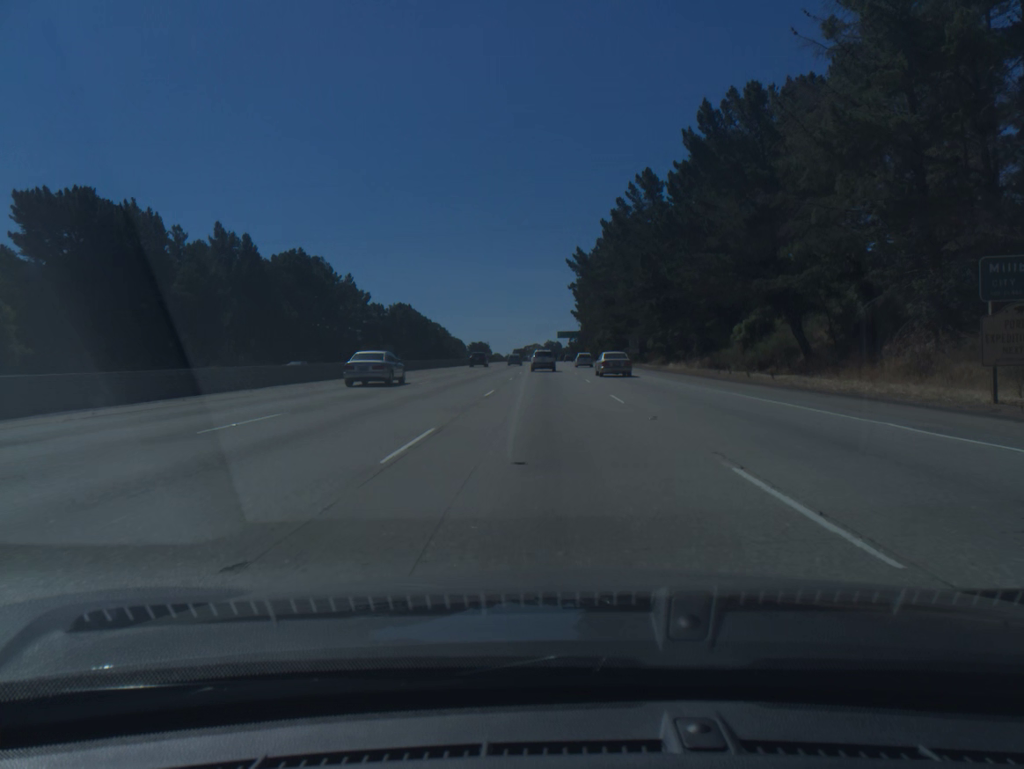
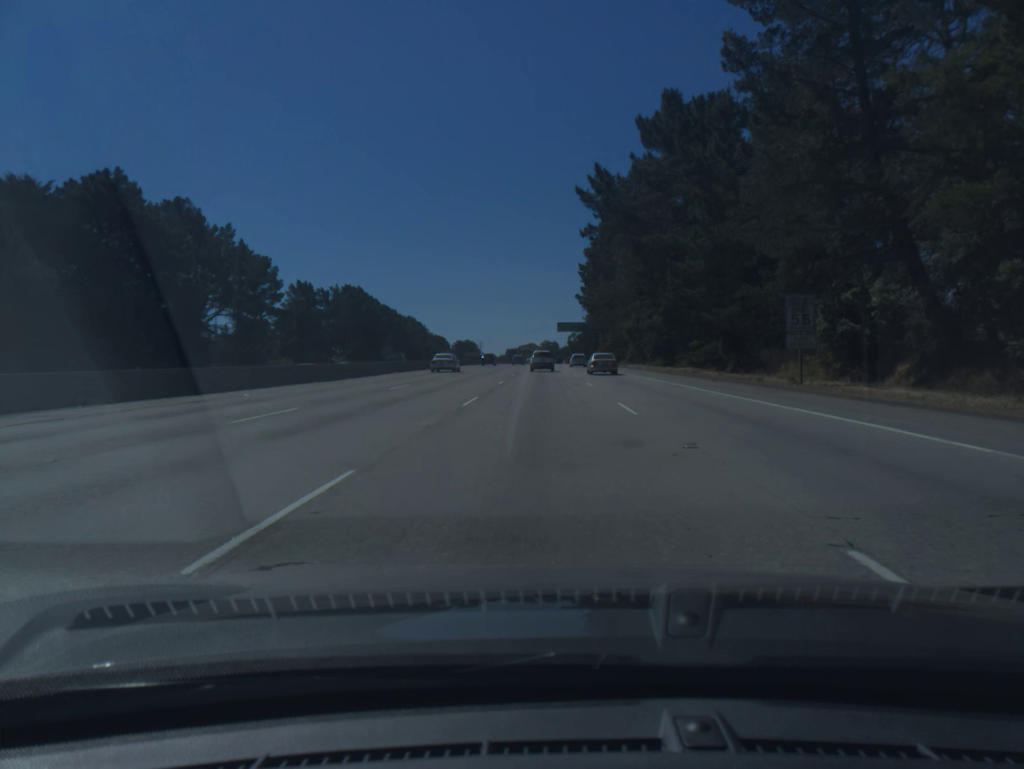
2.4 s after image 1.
(+0.2, +63.1) m; 0°
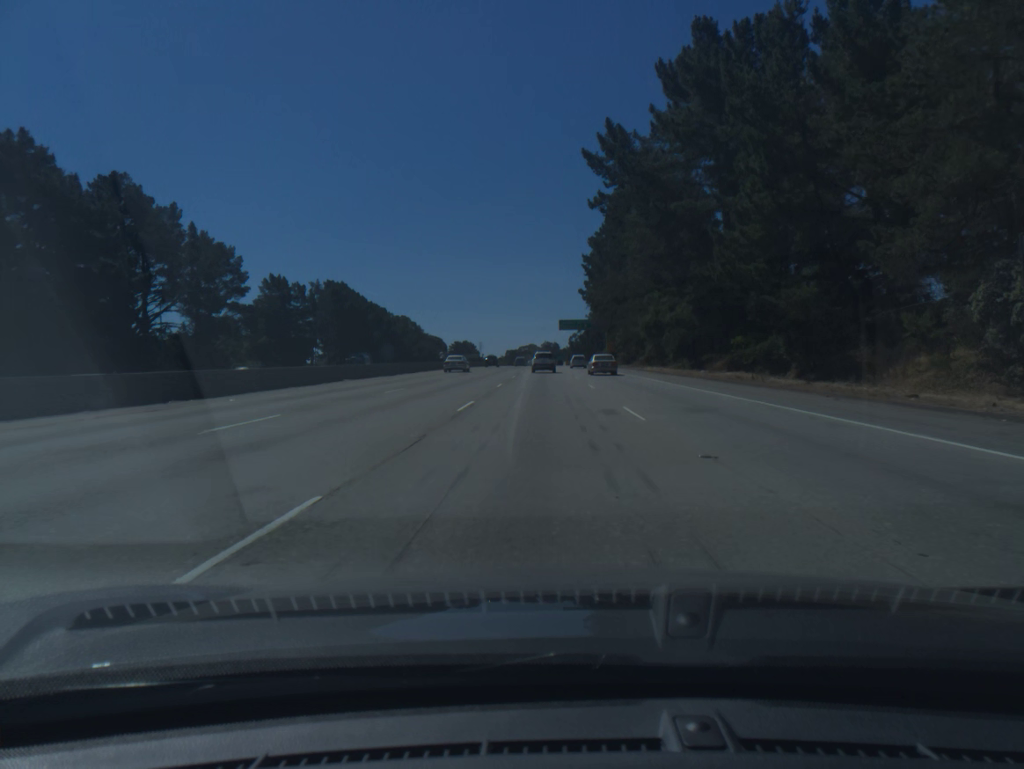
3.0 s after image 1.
(0.0, +15.8) m; 0°
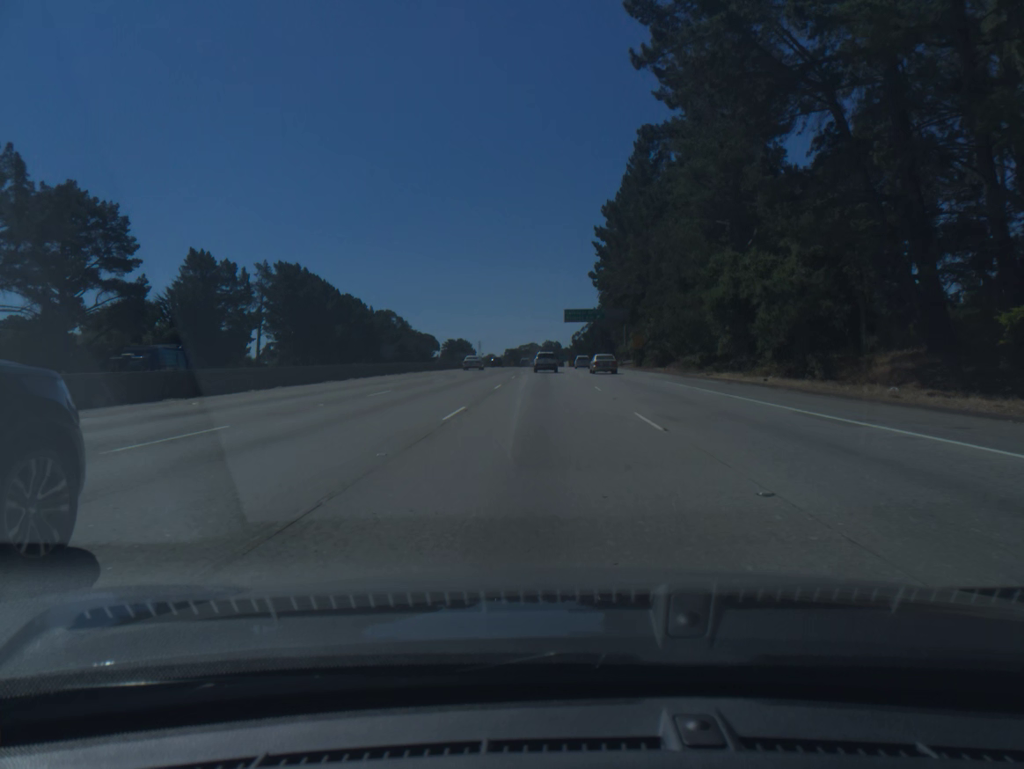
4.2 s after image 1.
(0.0, +31.8) m; 0°
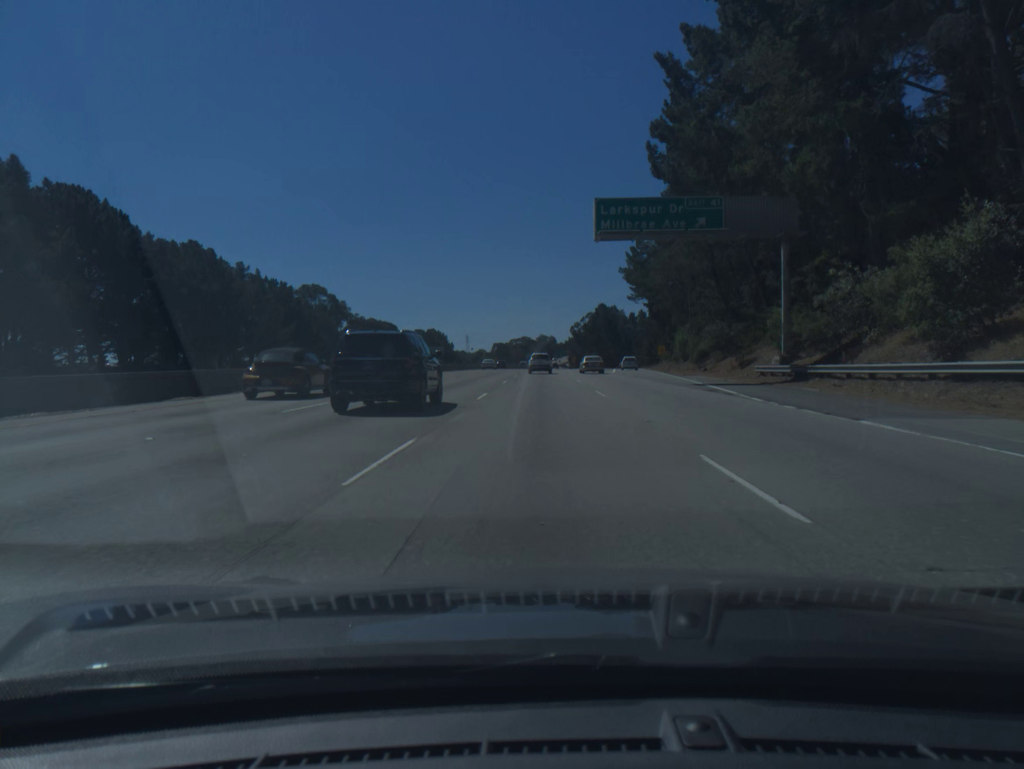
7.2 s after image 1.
(+0.1, +80.4) m; 0°
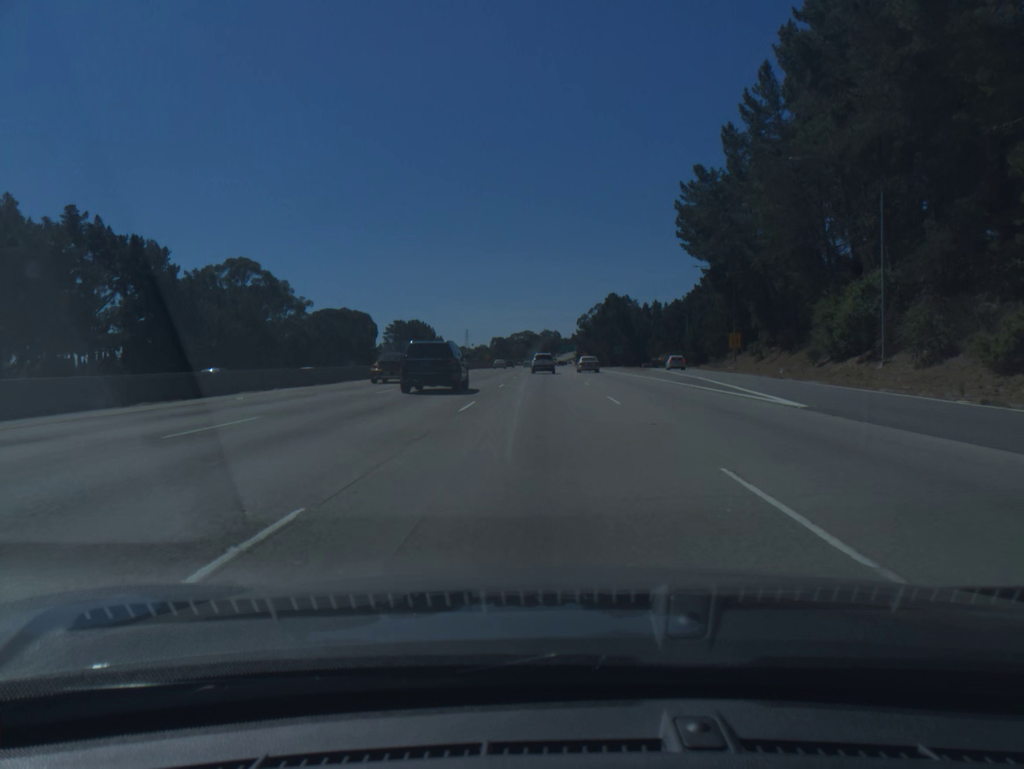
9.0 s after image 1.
(-0.1, +48.7) m; 0°
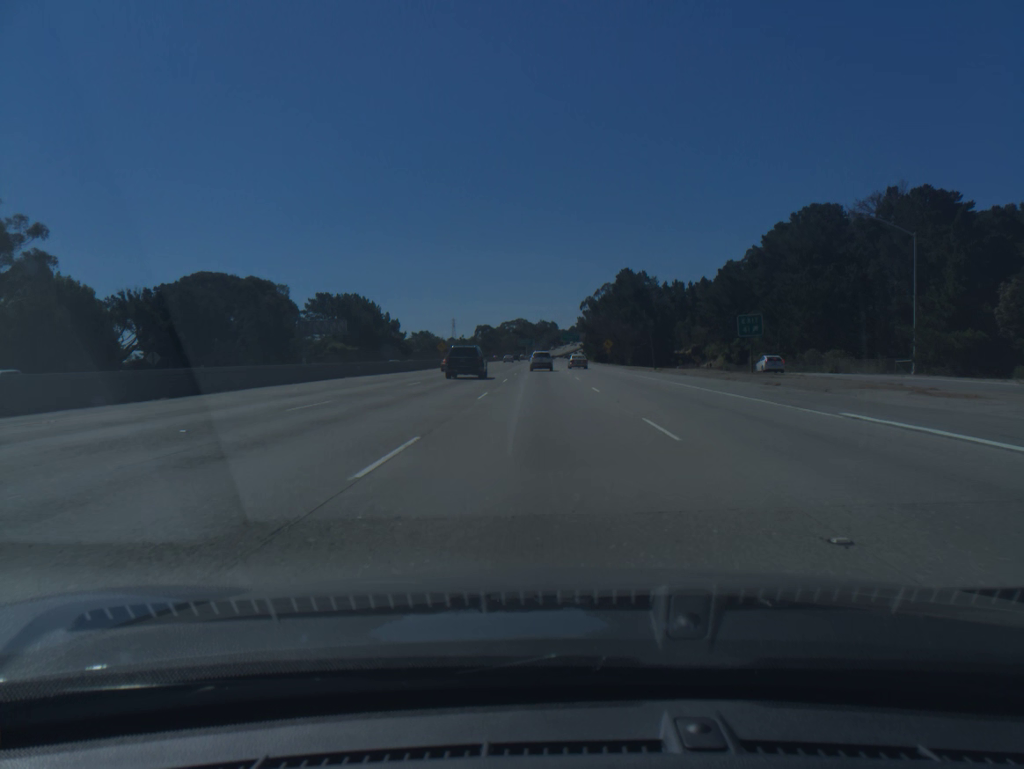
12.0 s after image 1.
(+0.2, +82.0) m; 0°
